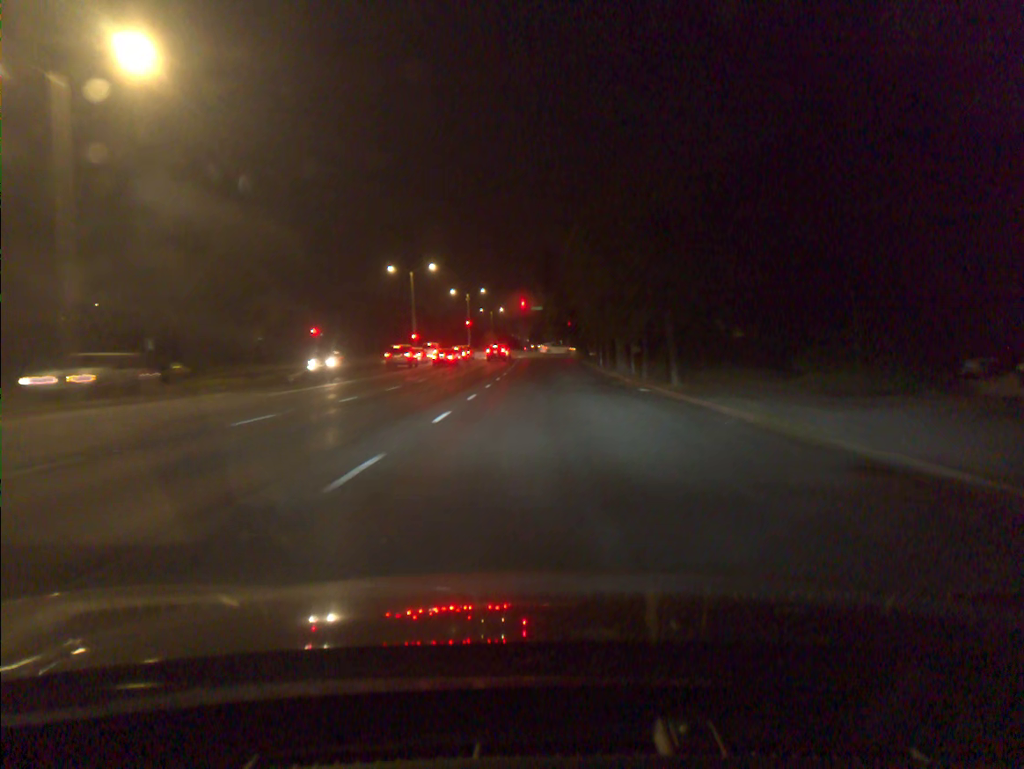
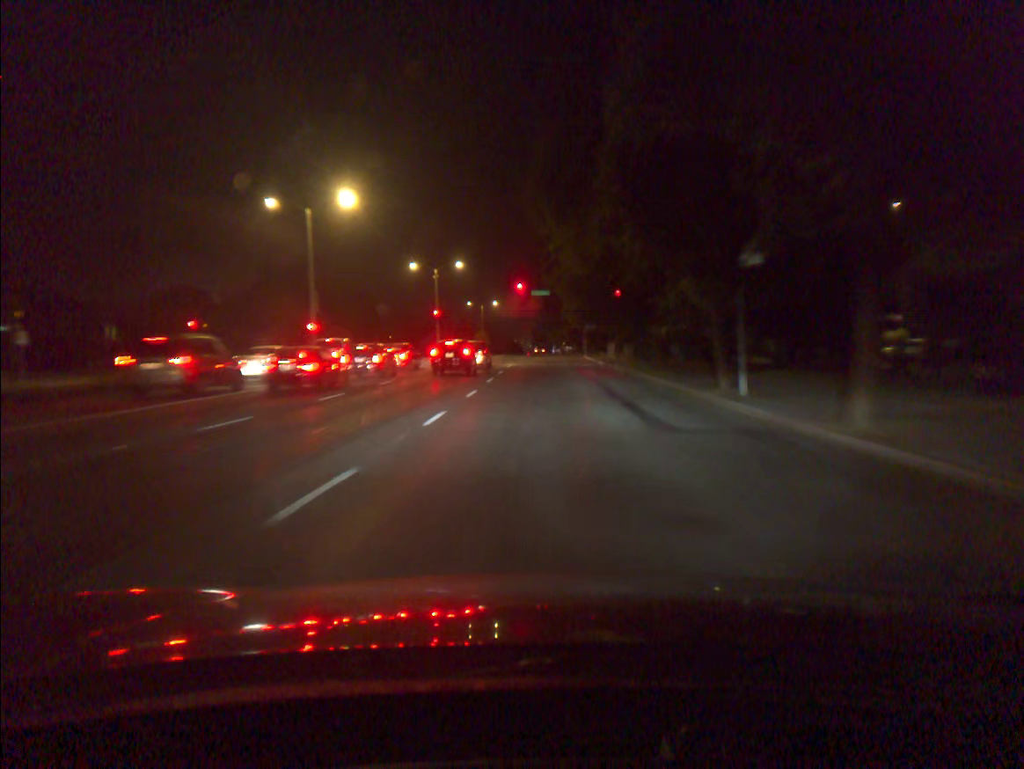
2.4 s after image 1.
(-0.1, +38.1) m; 0°
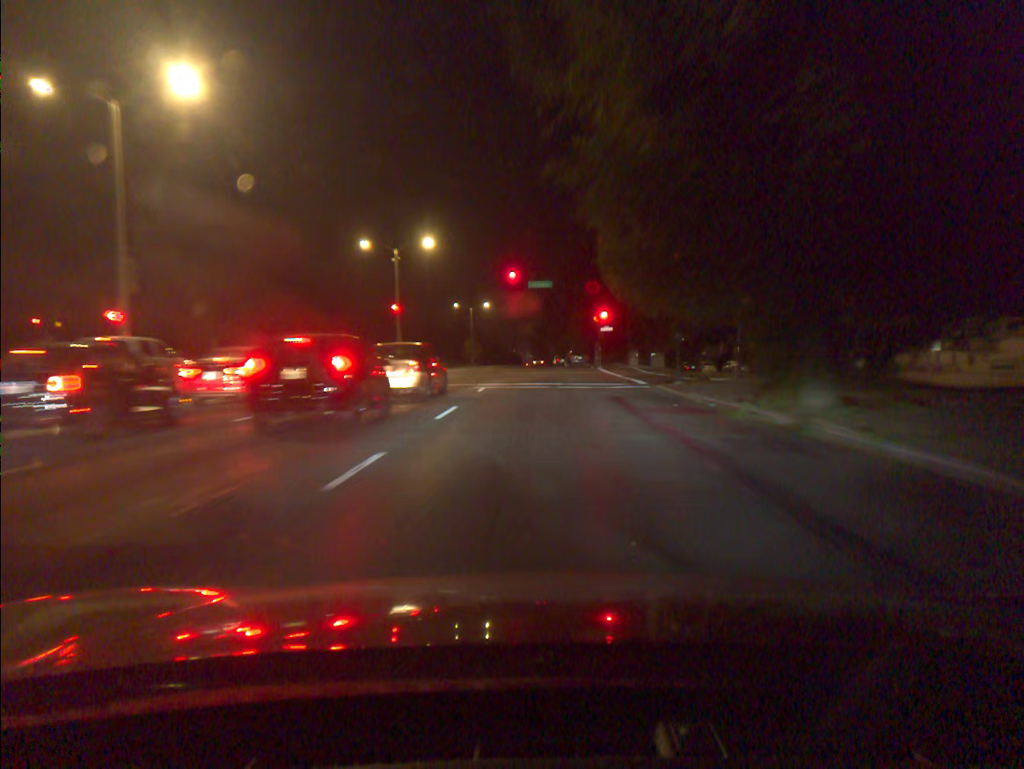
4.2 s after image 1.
(0.0, +20.8) m; 0°
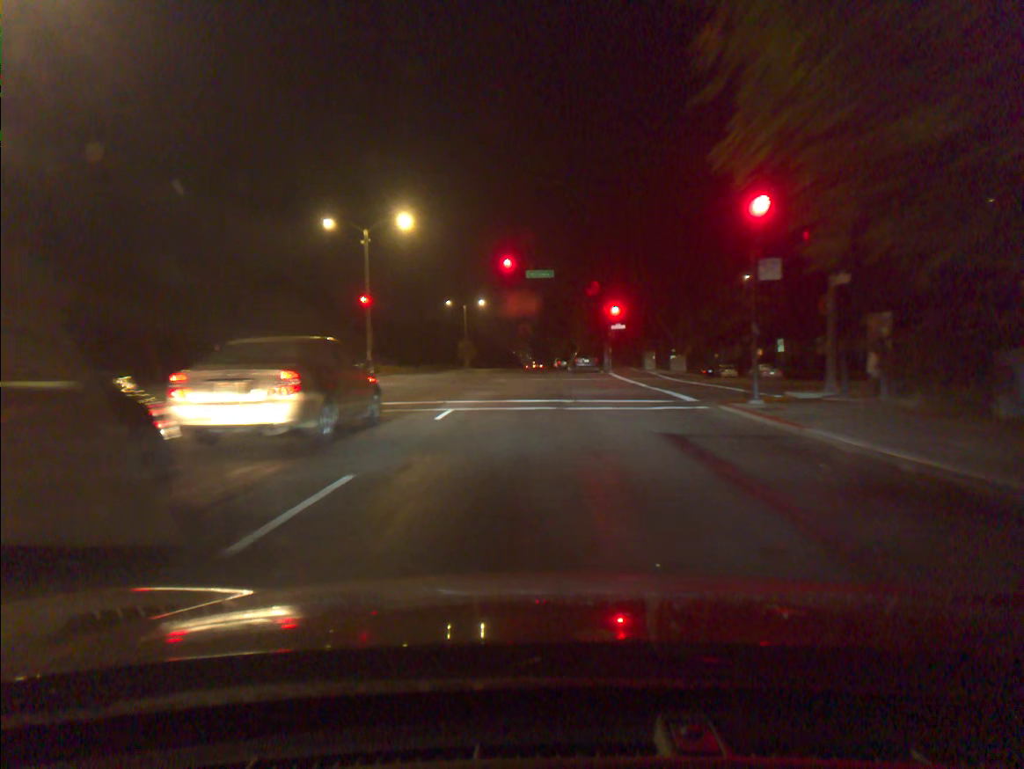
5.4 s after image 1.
(0.0, +9.5) m; 0°
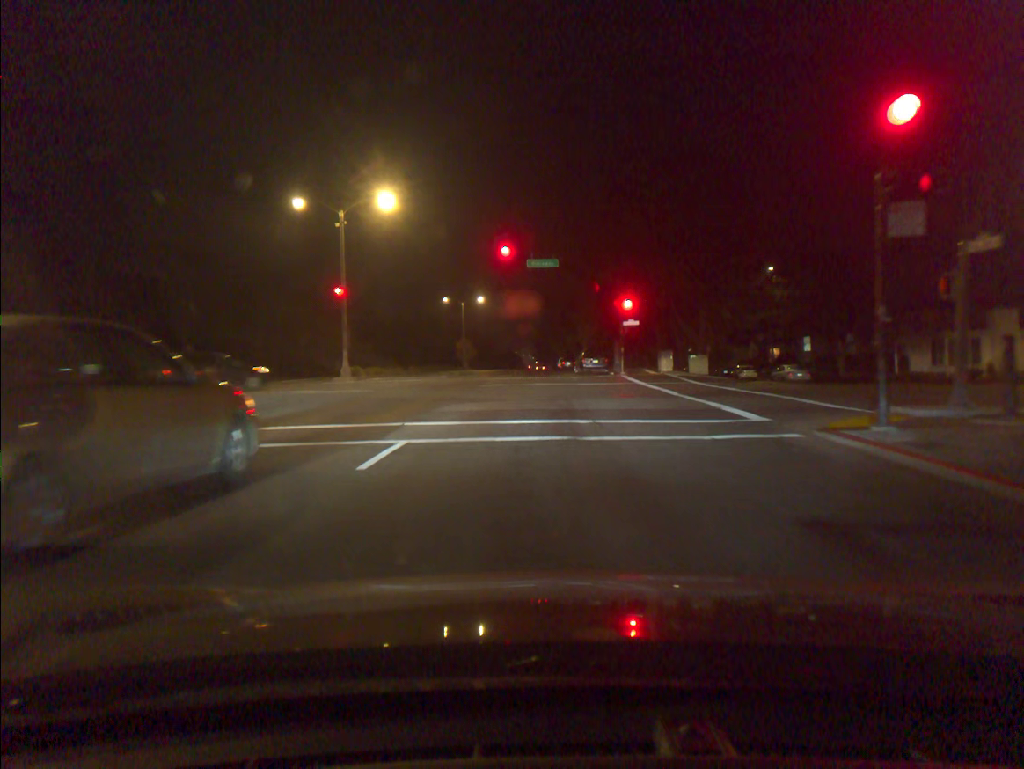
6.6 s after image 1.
(0.0, +6.2) m; 0°
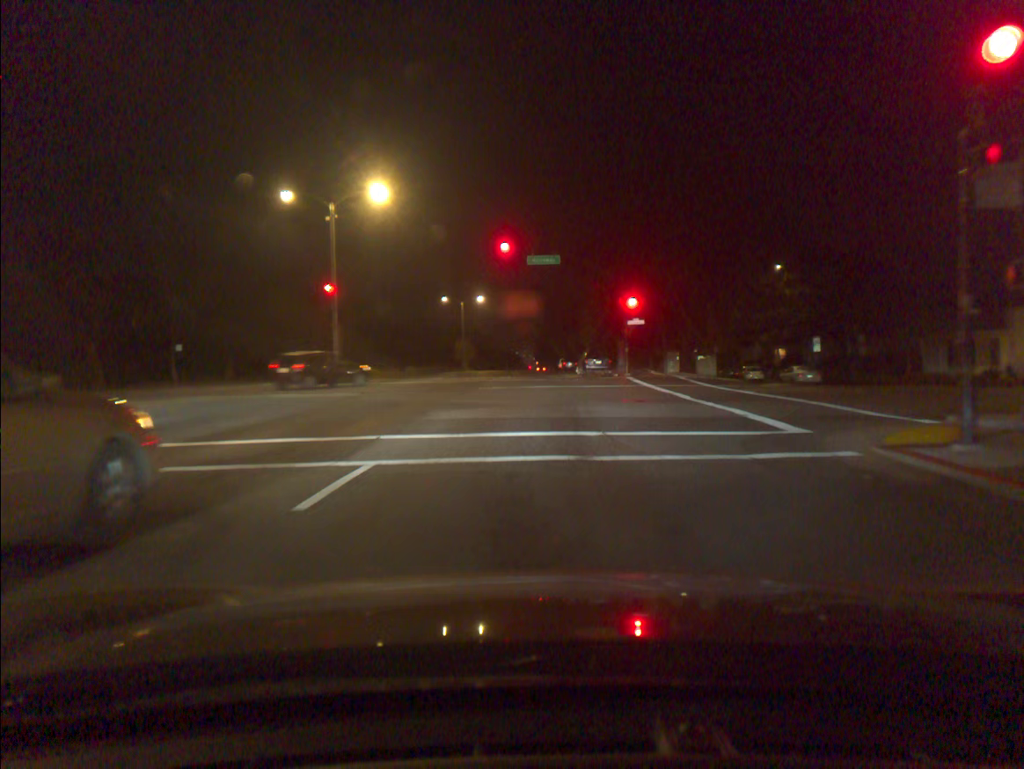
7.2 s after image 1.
(0.0, +2.1) m; 0°
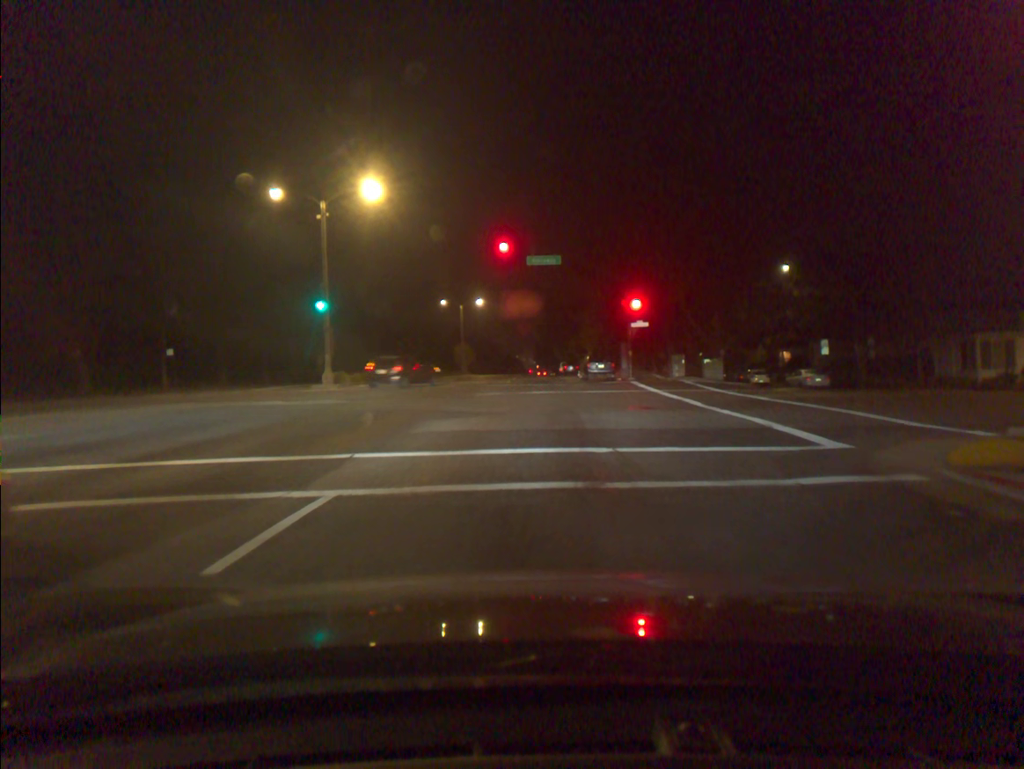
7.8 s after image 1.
(0.0, +1.6) m; -1°
